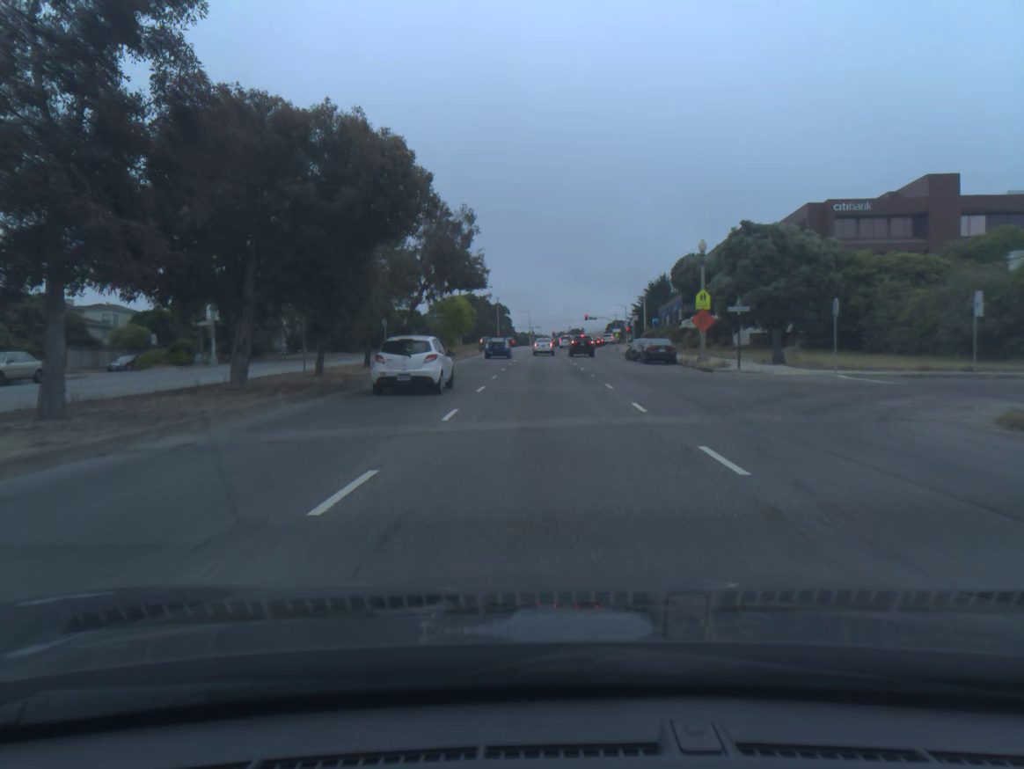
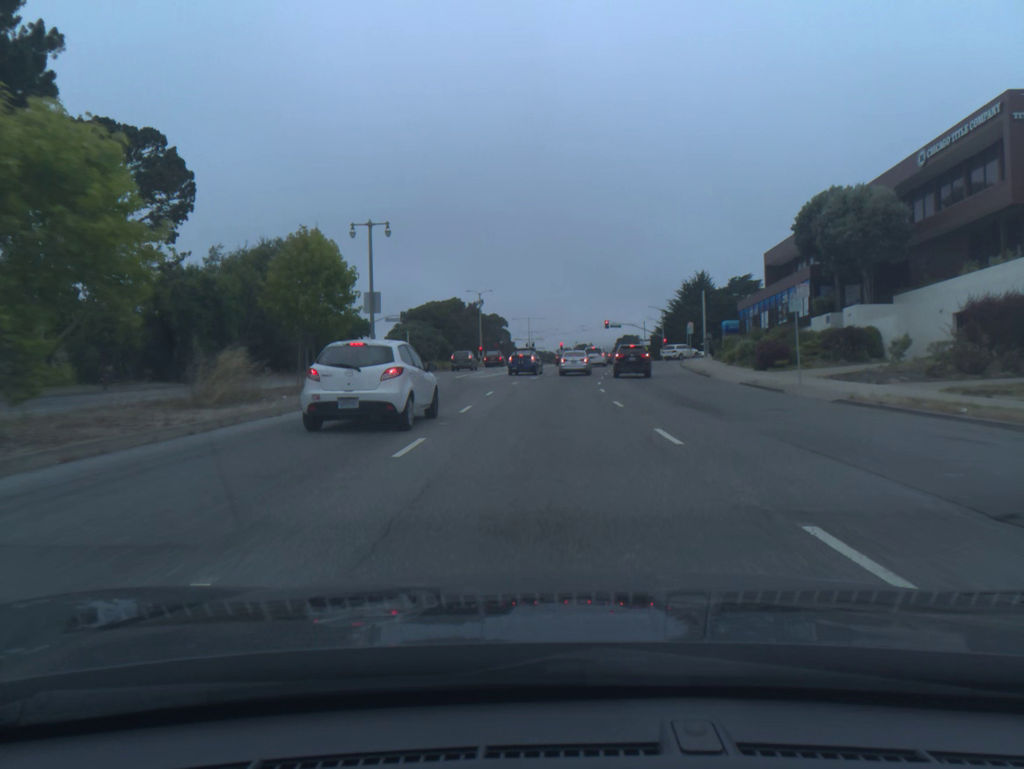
(0.0, +47.1) m; 0°
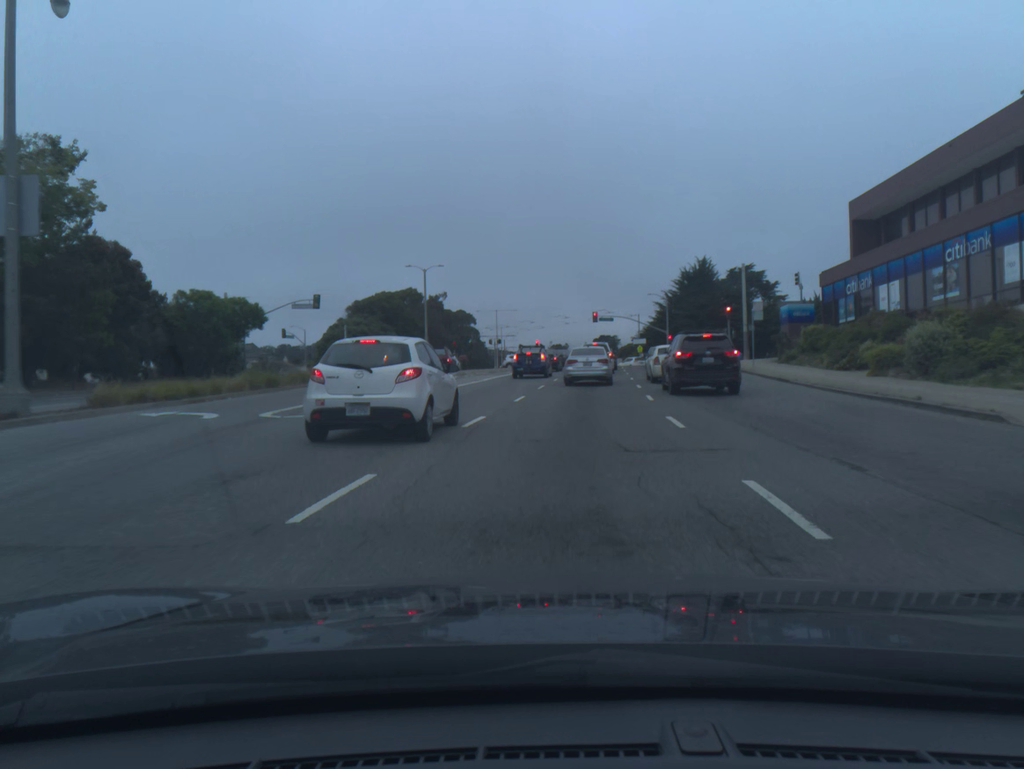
(+0.3, +27.5) m; +2°
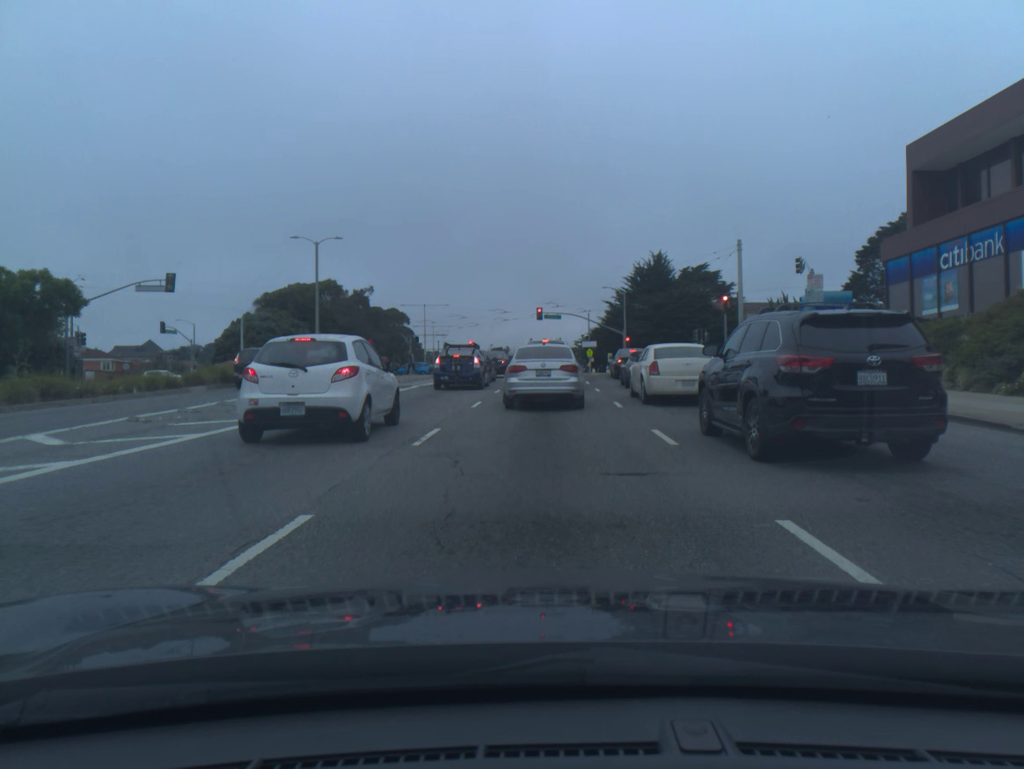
(+0.6, +16.7) m; +4°
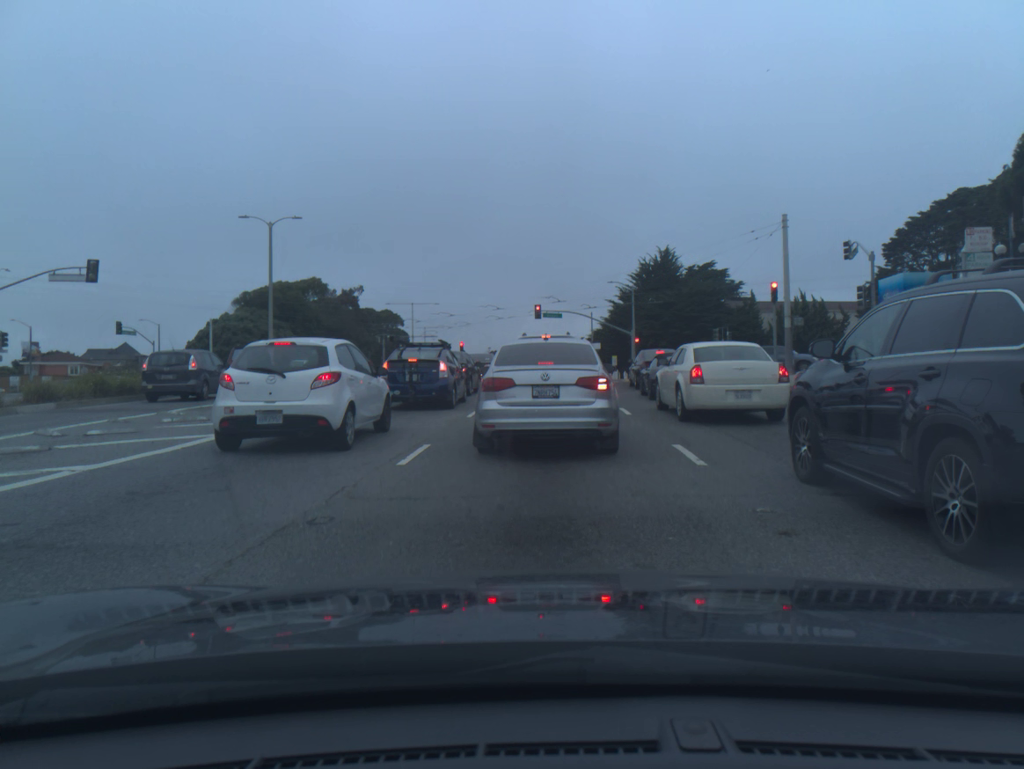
(0.0, +9.2) m; 0°
